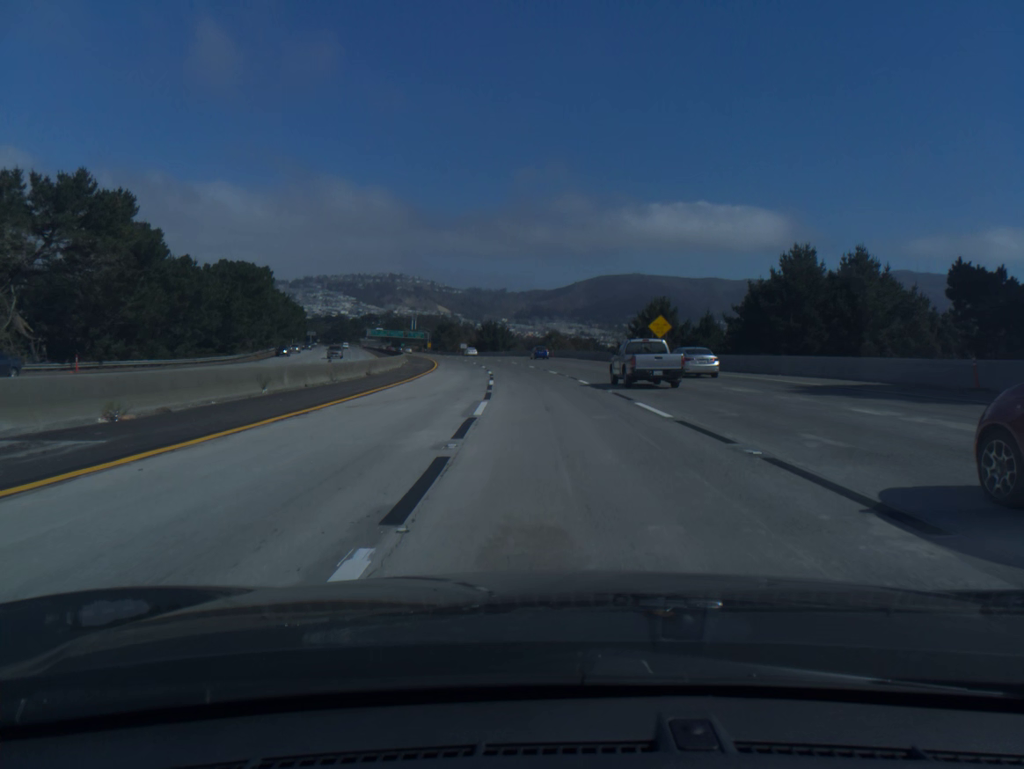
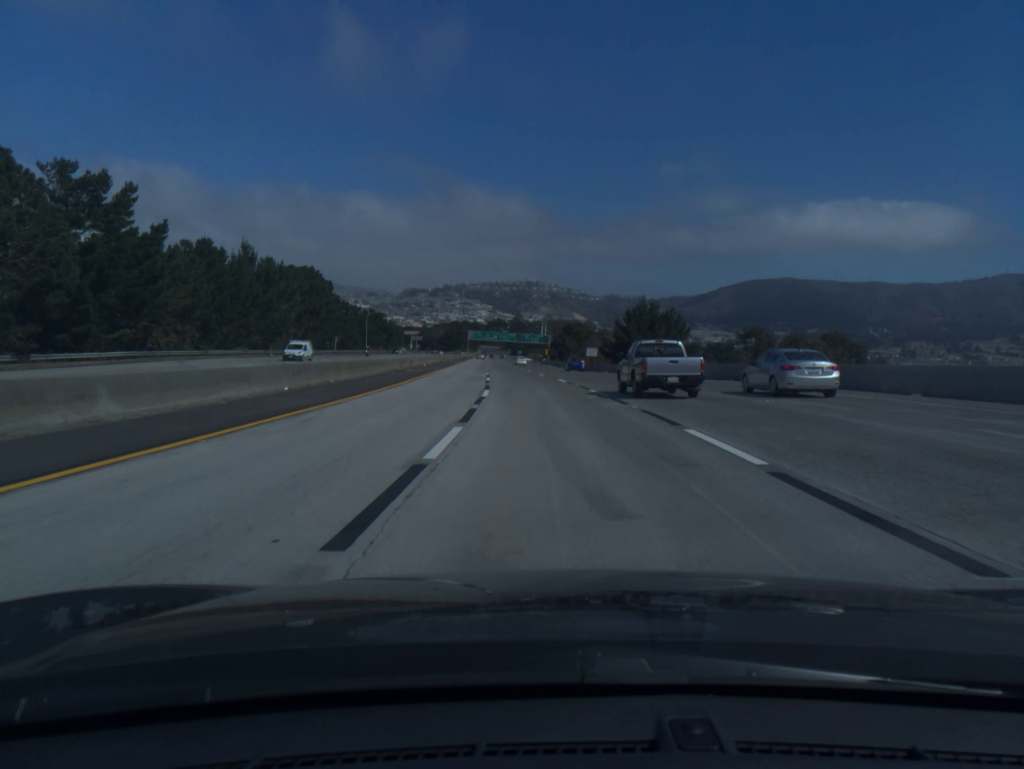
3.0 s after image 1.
(-7.6, +92.2) m; -10°
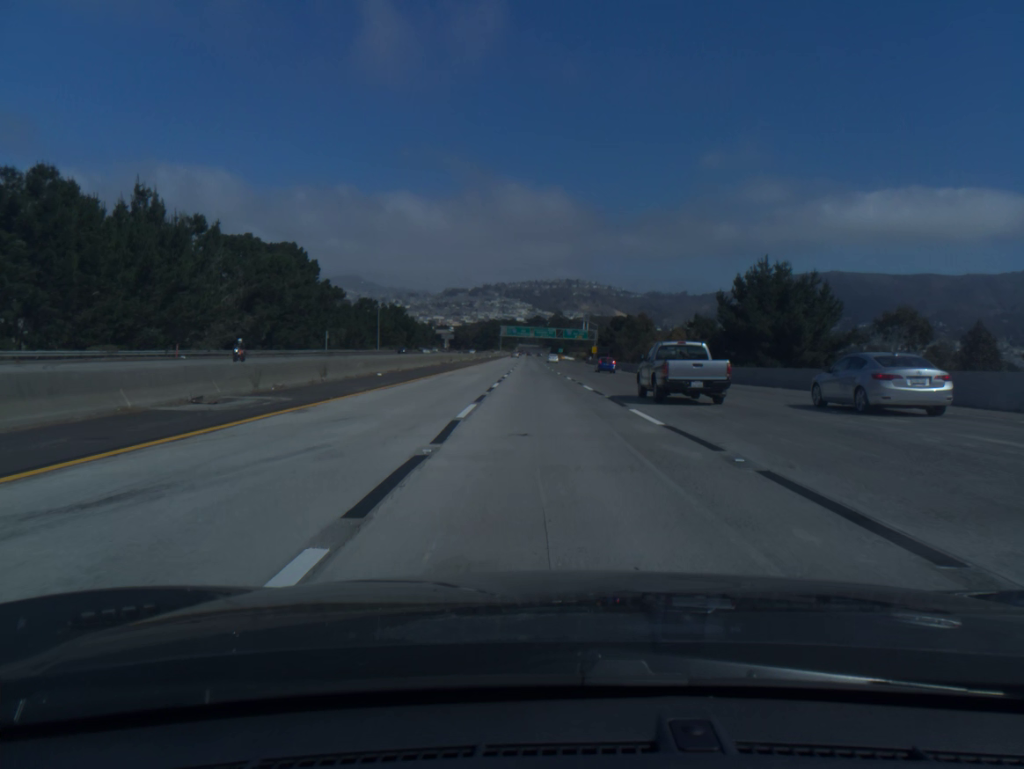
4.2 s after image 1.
(-1.2, +37.2) m; -3°
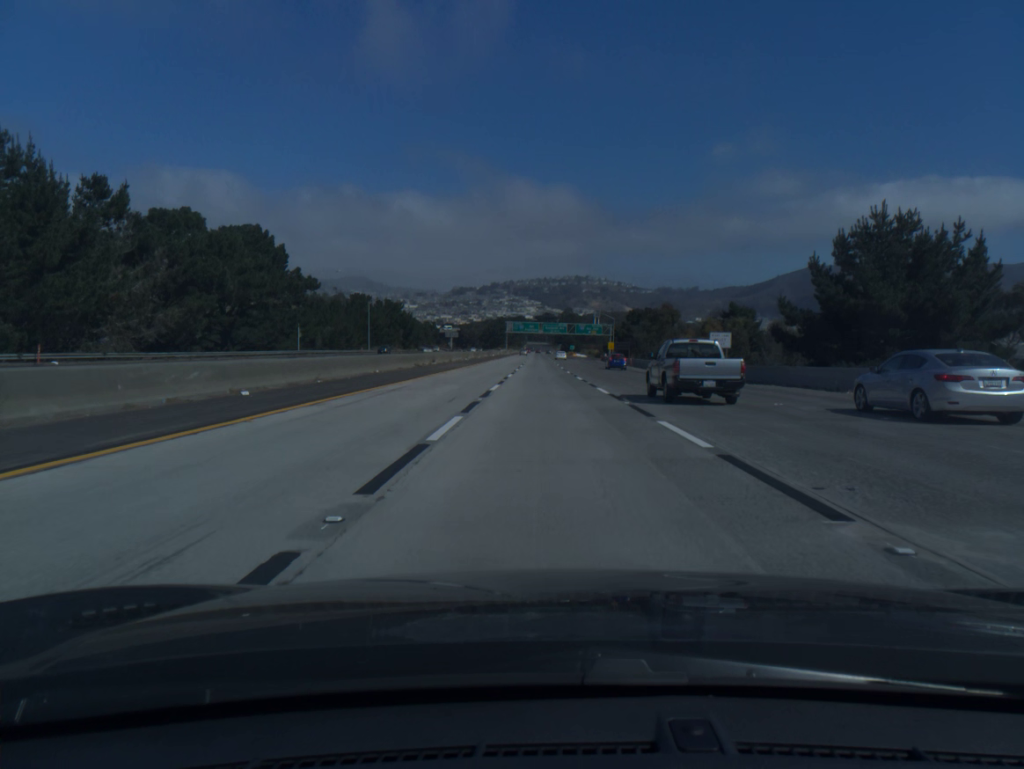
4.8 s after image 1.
(-0.1, +18.7) m; -1°
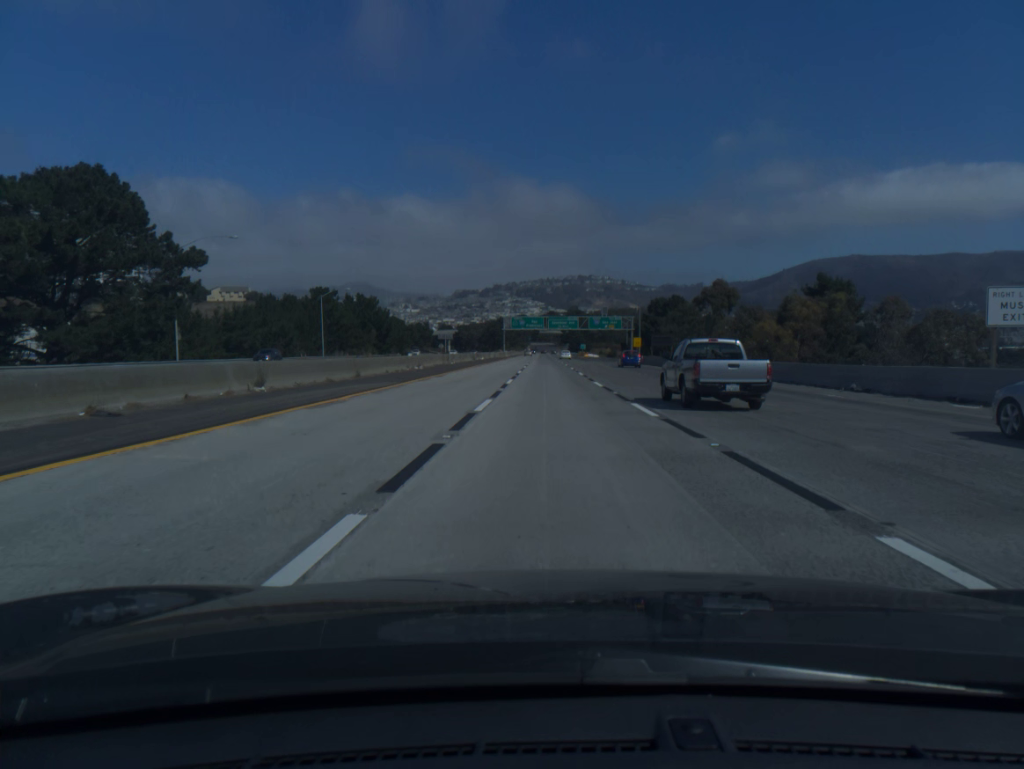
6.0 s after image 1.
(-0.2, +37.5) m; 0°
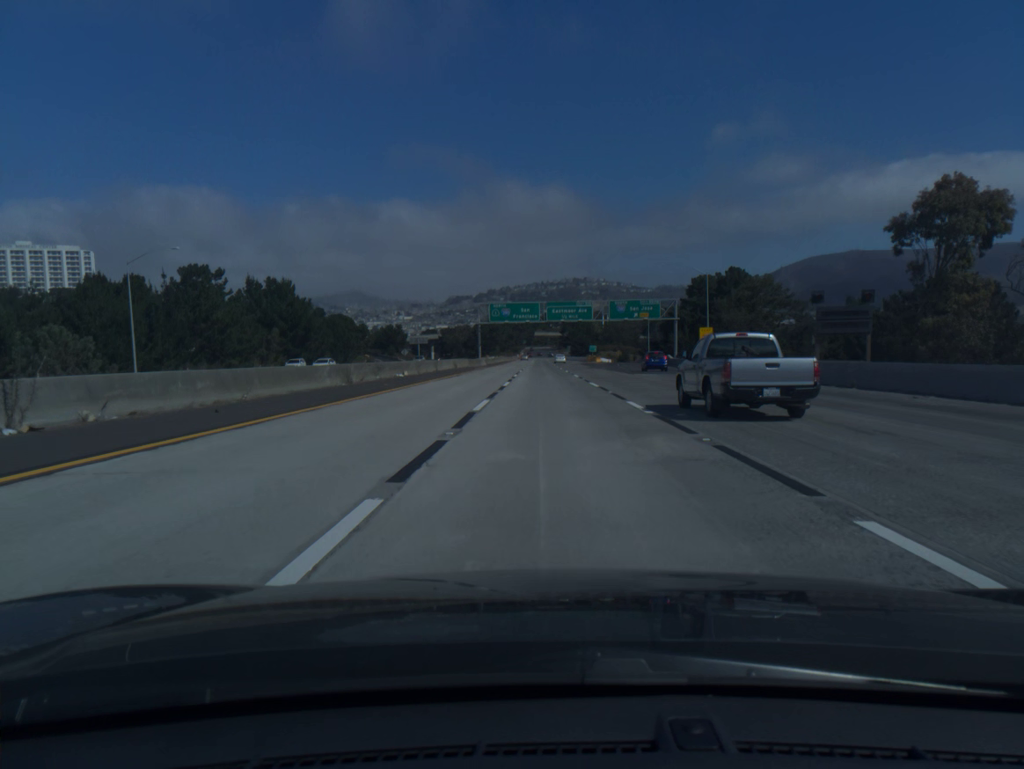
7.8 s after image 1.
(+0.1, +57.1) m; 0°
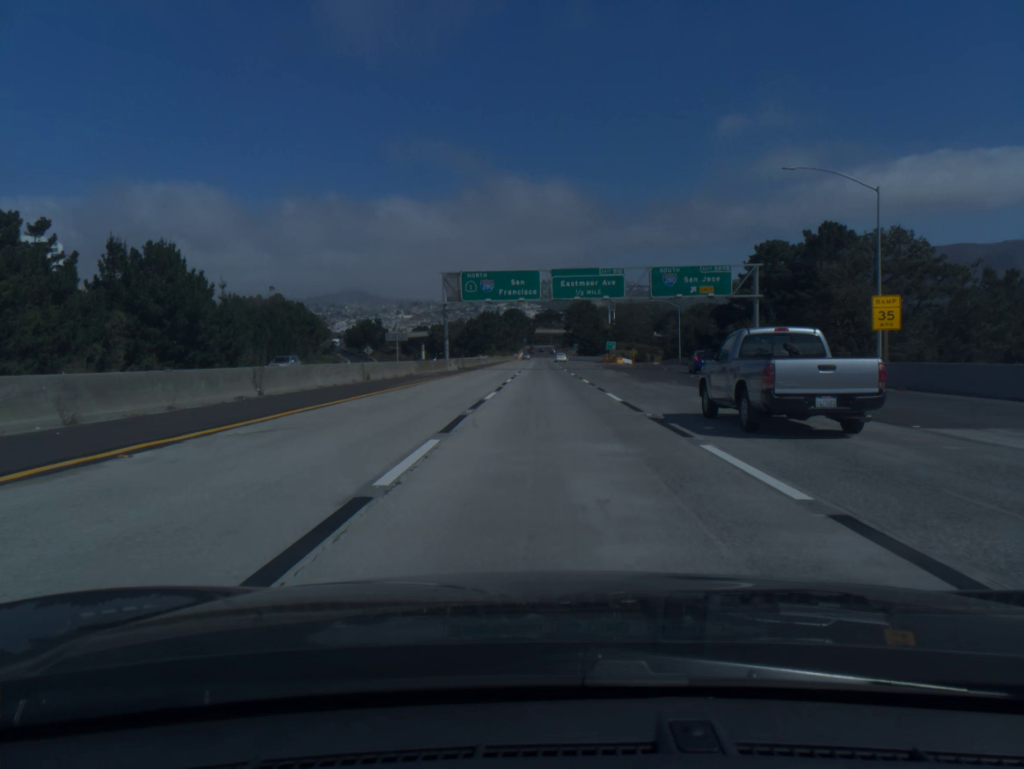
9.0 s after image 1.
(0.0, +38.5) m; 0°
